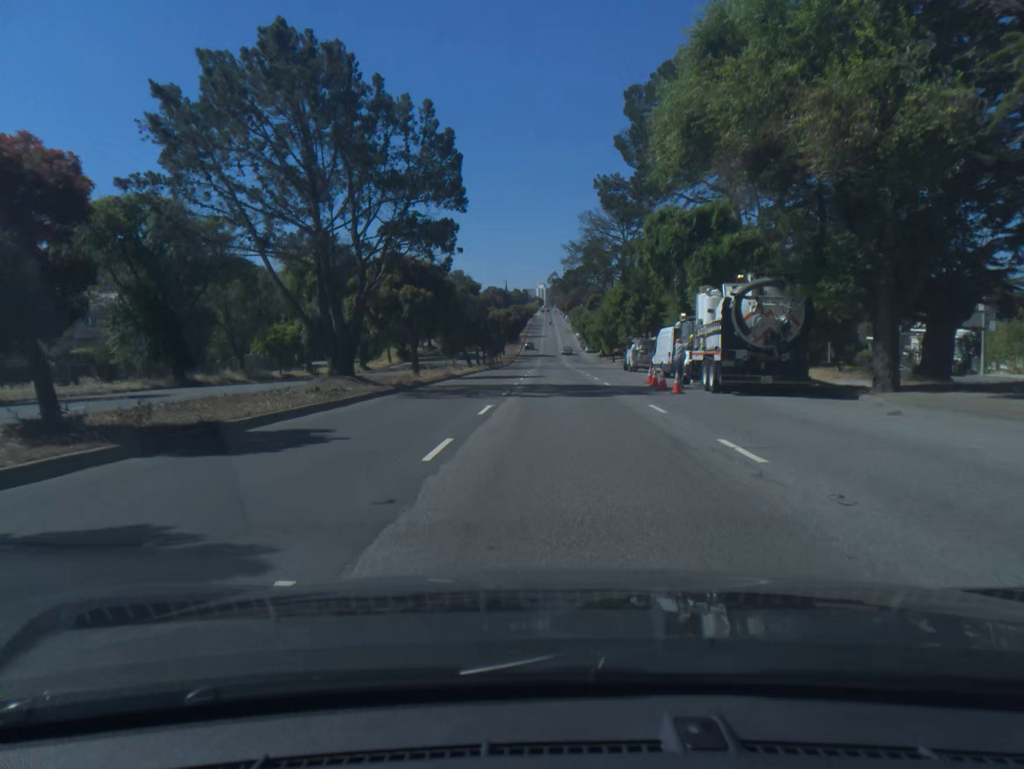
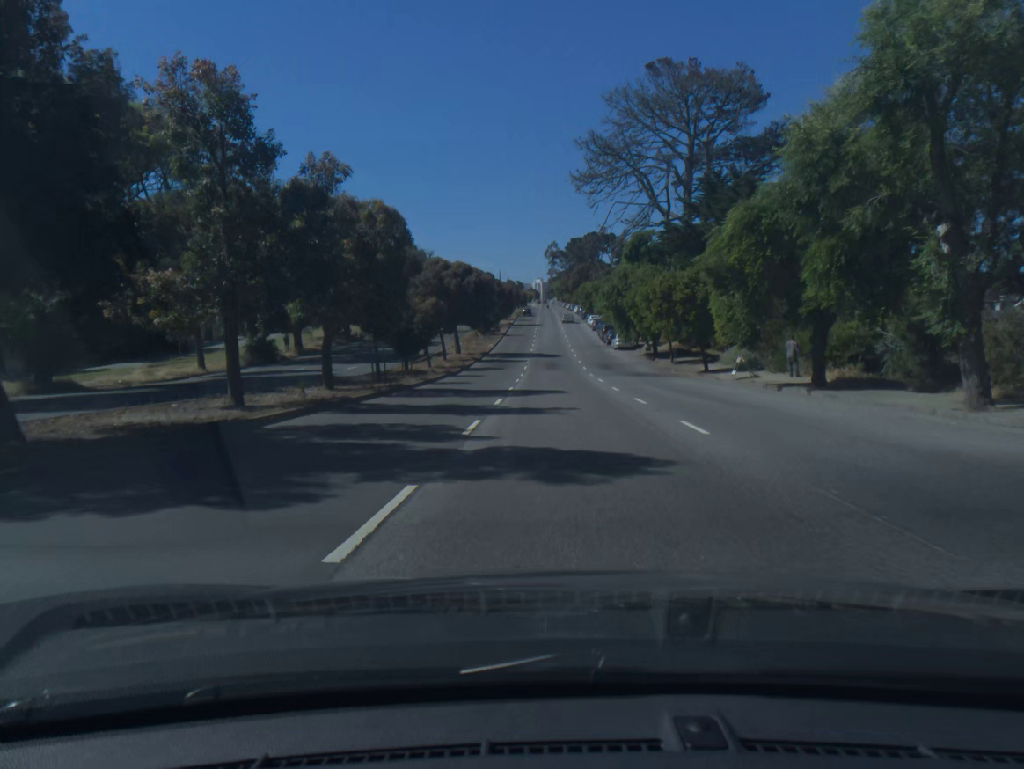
(+0.1, +62.0) m; 0°
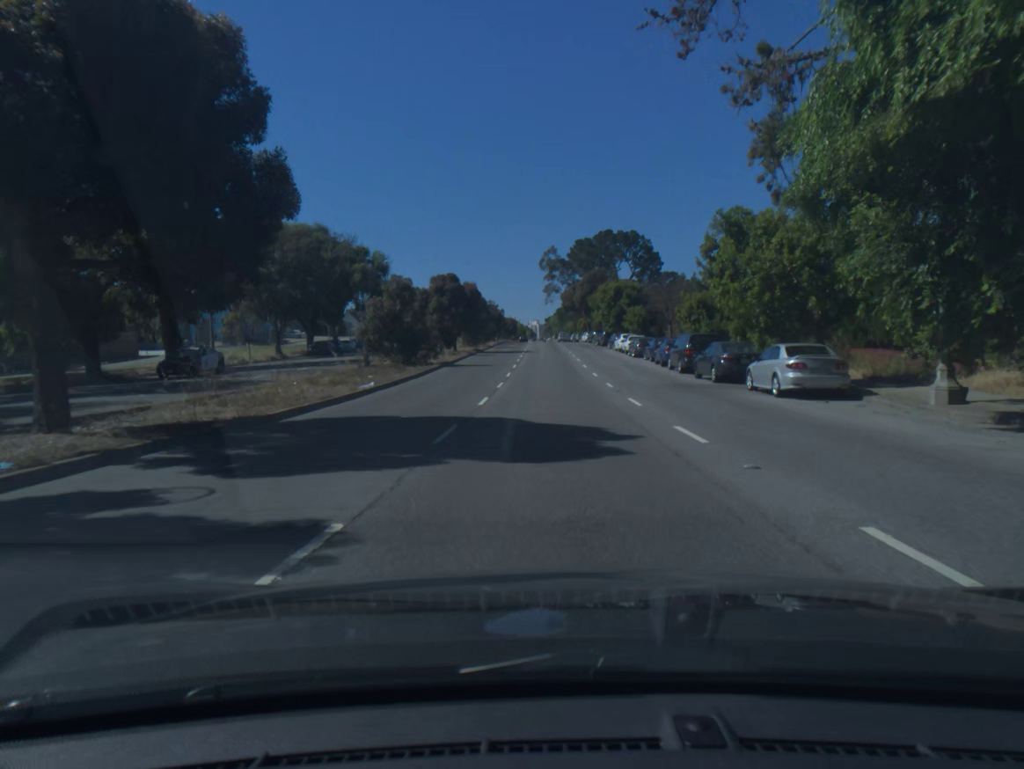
(+0.1, +52.0) m; 0°
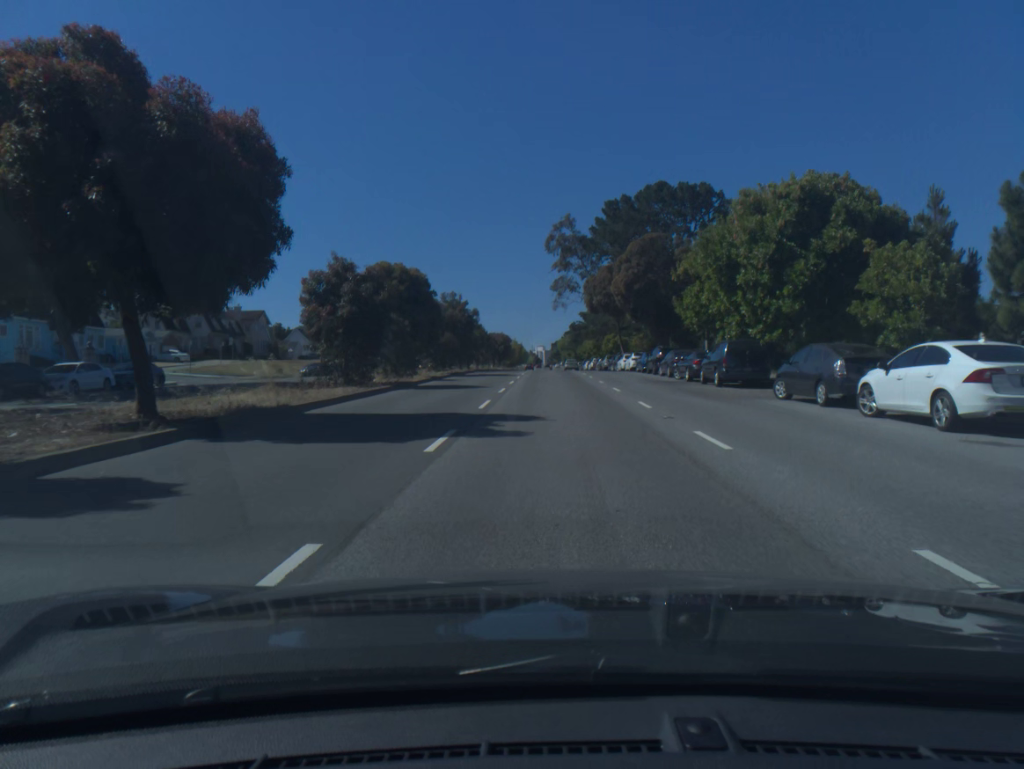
(-0.2, +51.3) m; 0°
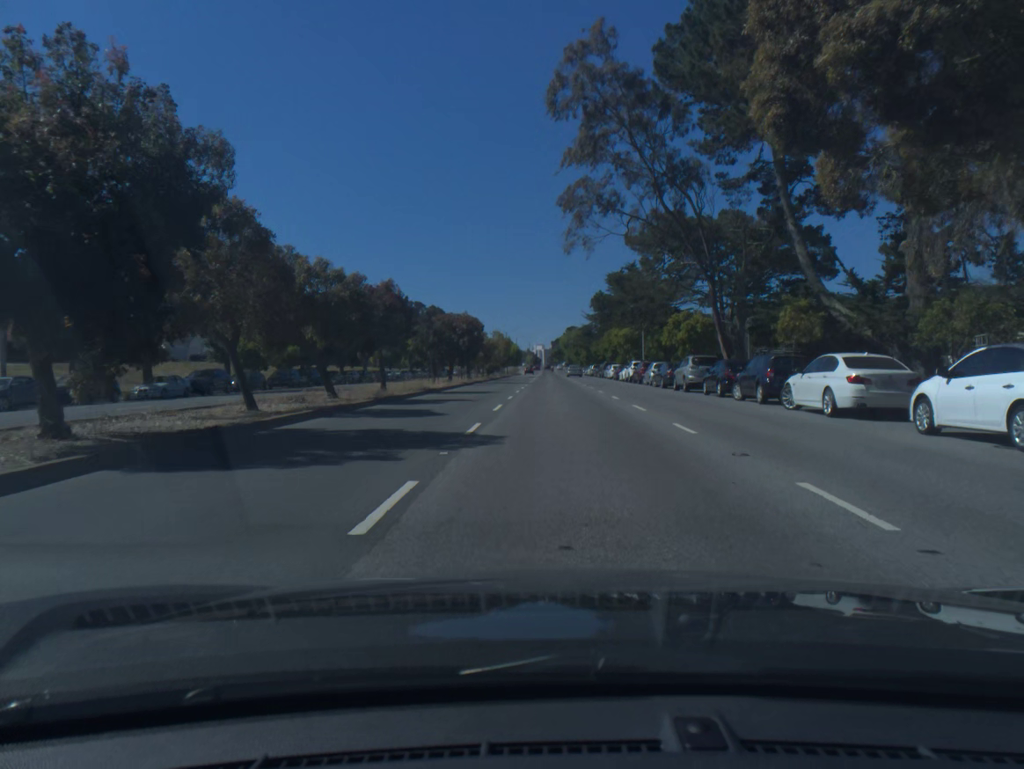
(-0.1, +47.9) m; 0°
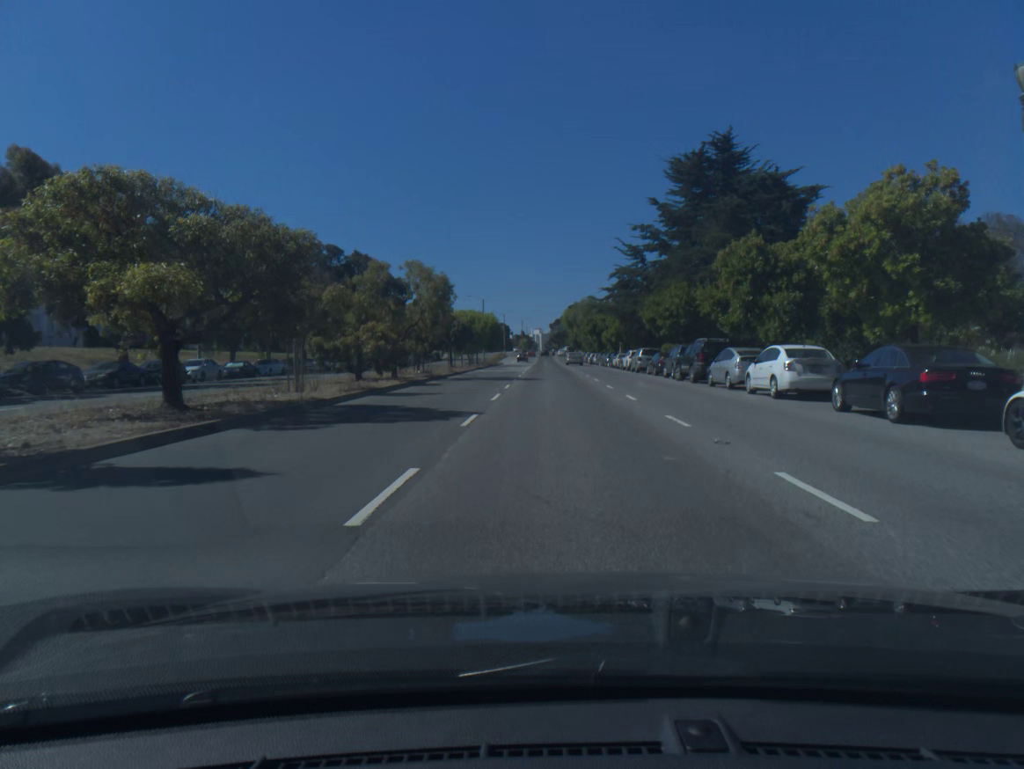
(+0.1, +57.2) m; 0°
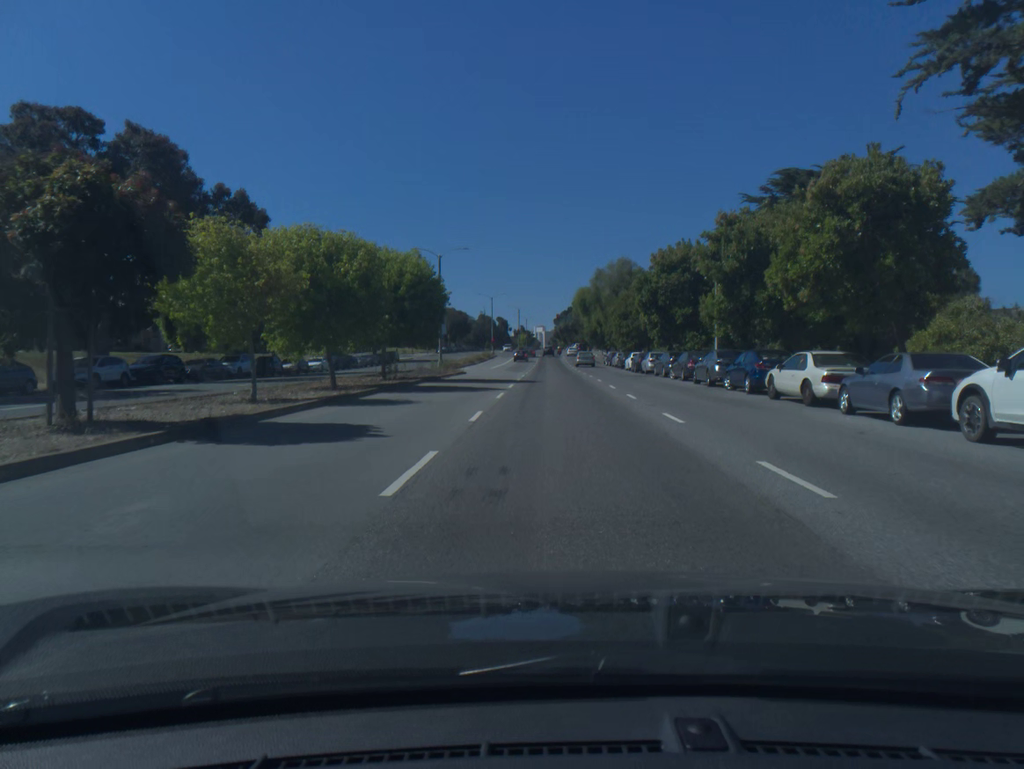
(-0.1, +50.0) m; 0°
